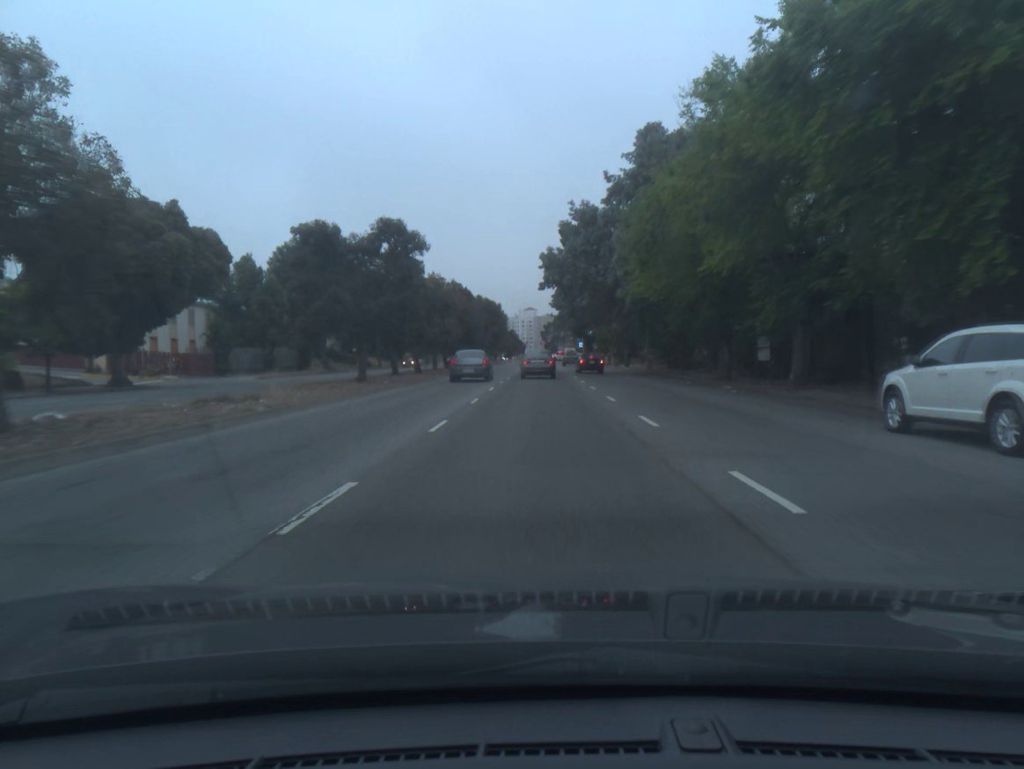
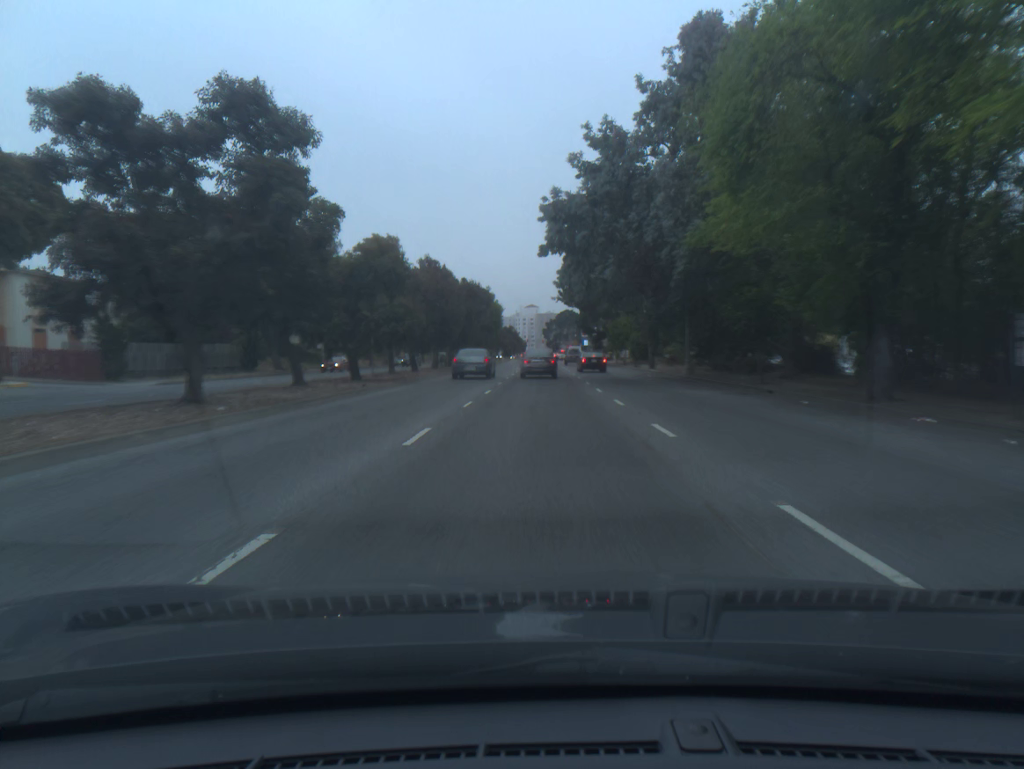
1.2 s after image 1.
(0.0, +16.6) m; 0°
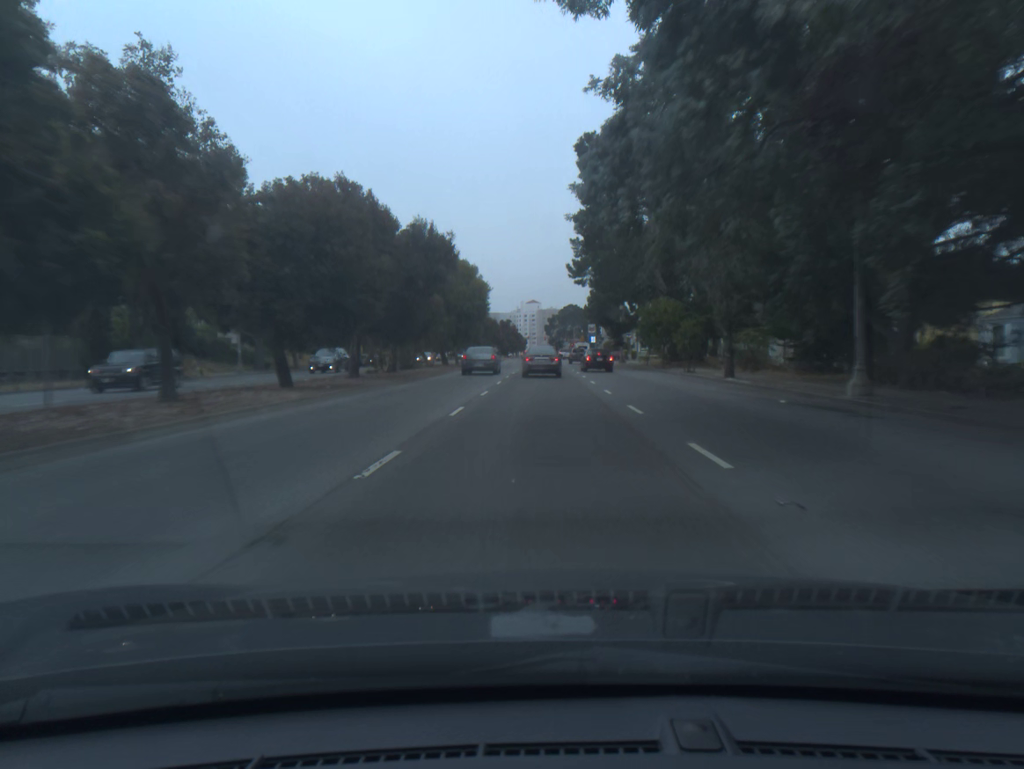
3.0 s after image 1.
(-0.1, +24.3) m; 0°
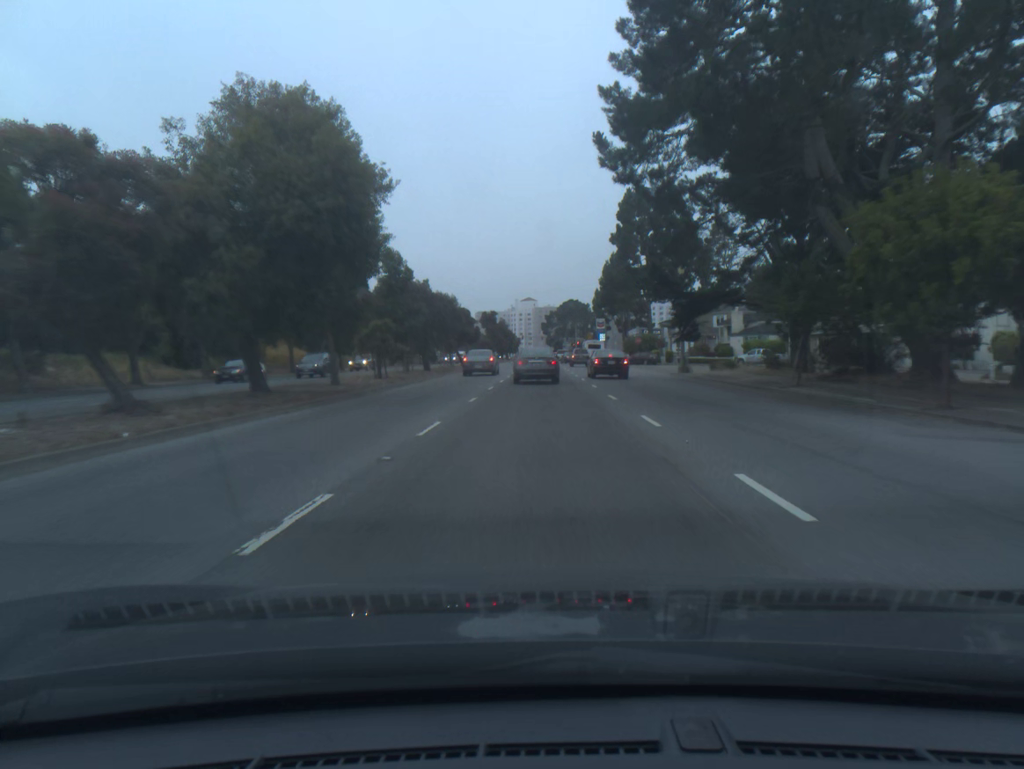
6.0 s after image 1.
(+0.1, +39.2) m; 0°
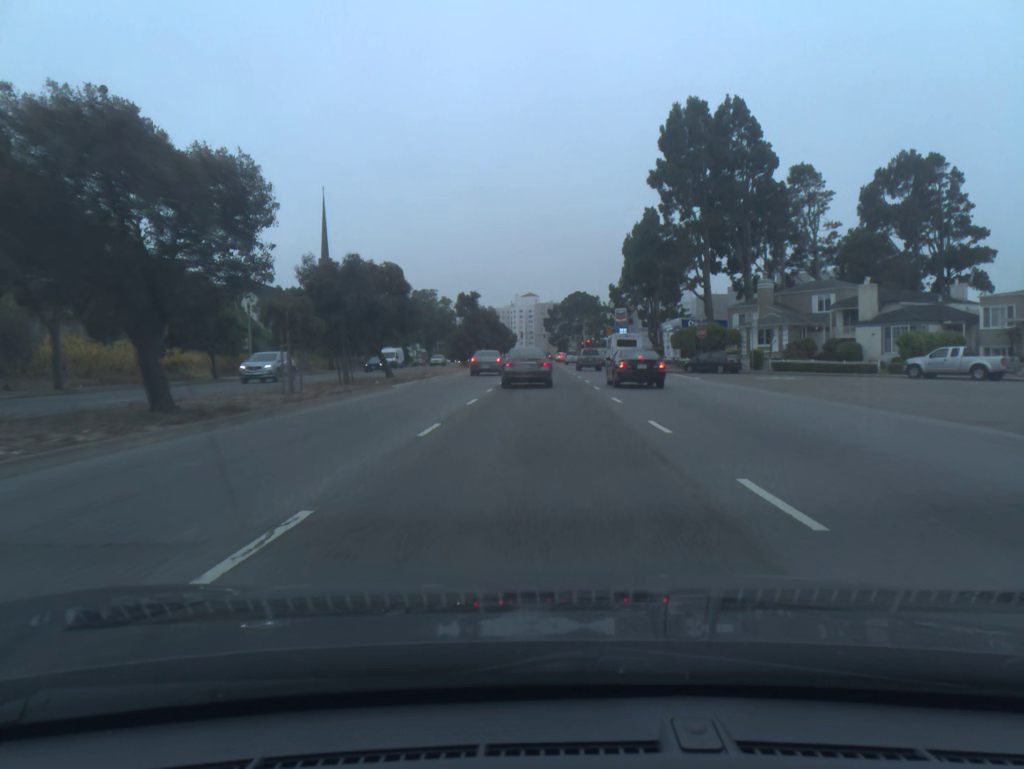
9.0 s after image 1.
(0.0, +36.5) m; 0°
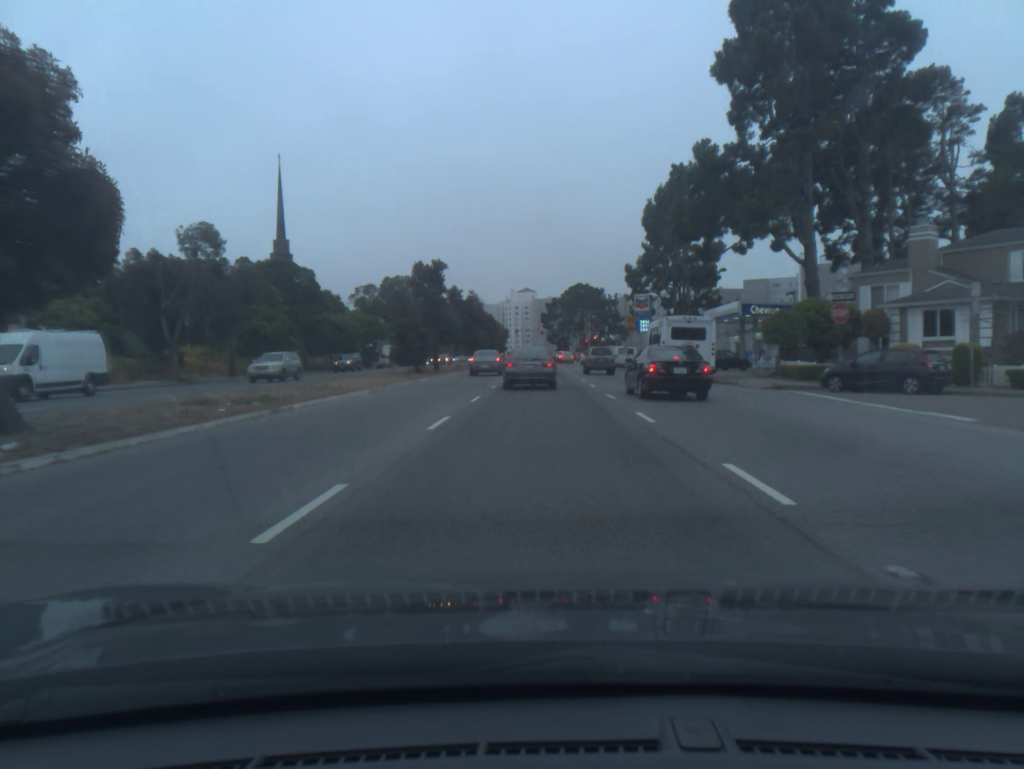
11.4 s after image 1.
(0.0, +27.5) m; 0°
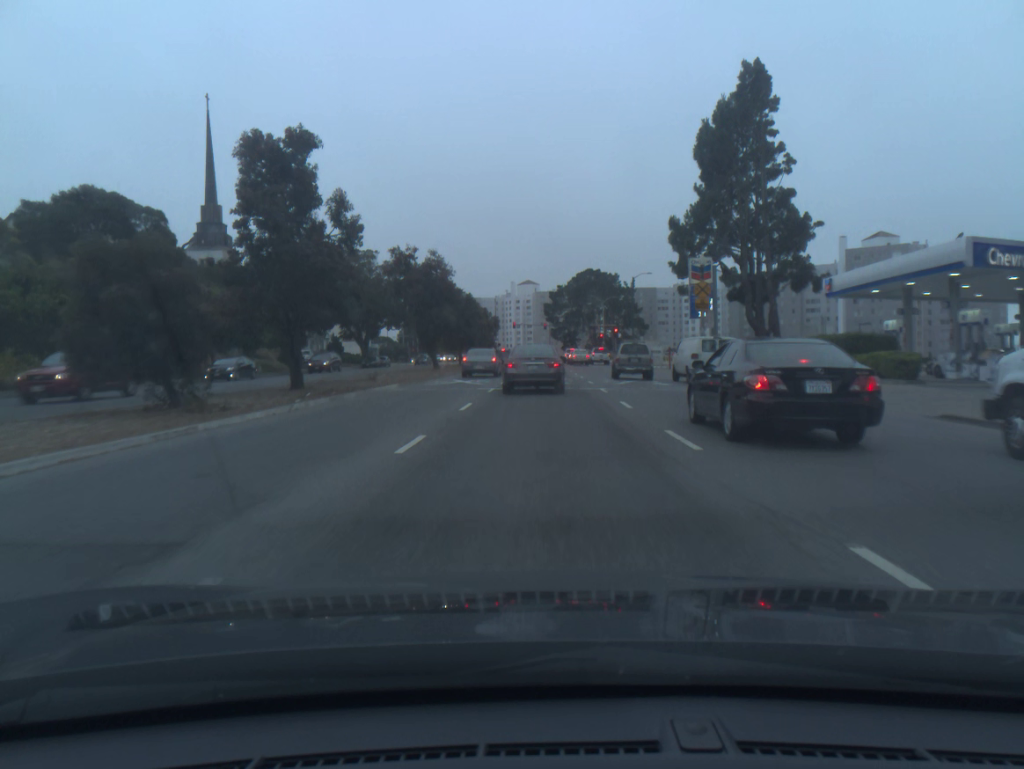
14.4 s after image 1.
(-0.1, +32.5) m; 0°
